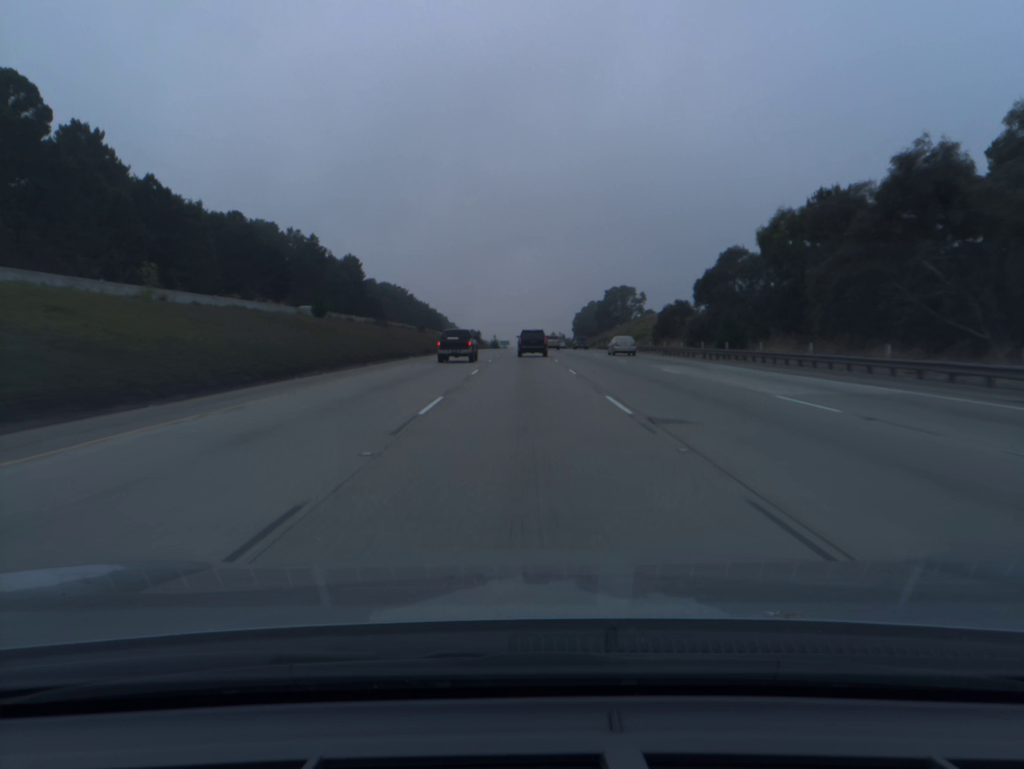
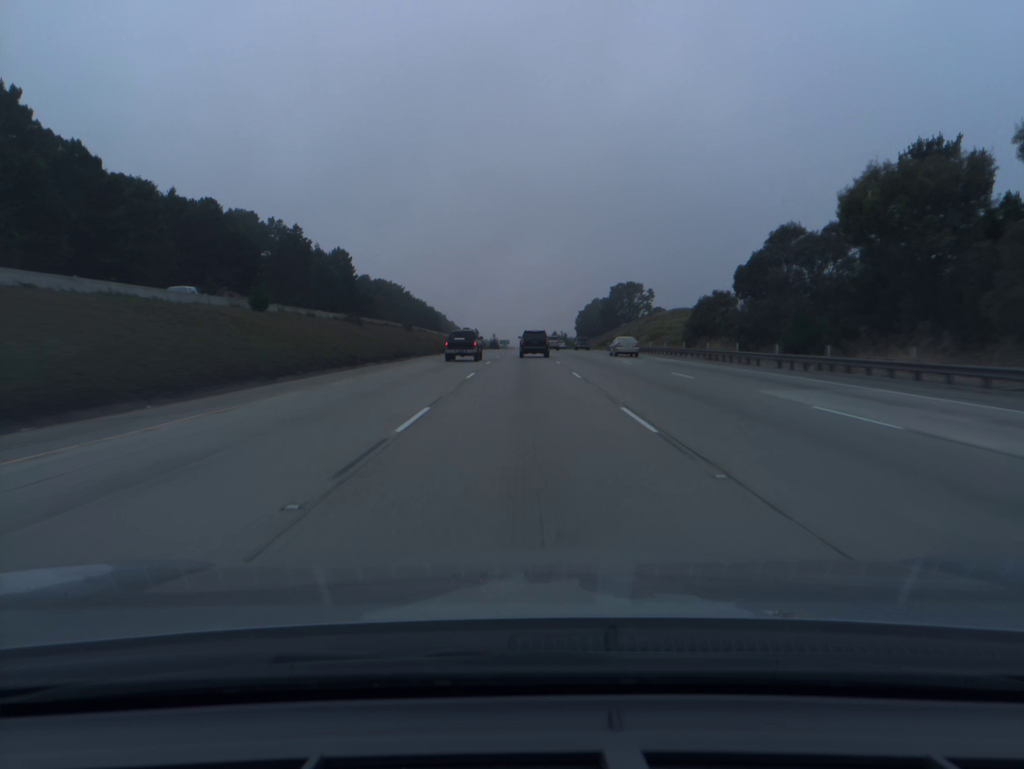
(0.0, +16.9) m; 0°
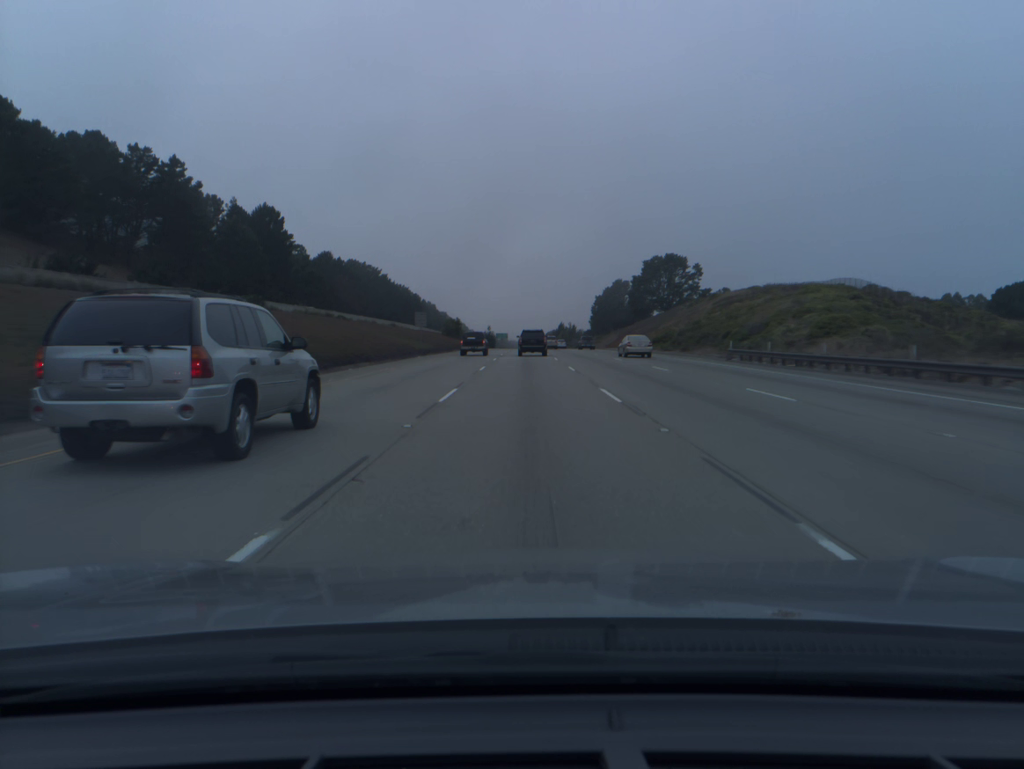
(-0.1, +68.1) m; 0°
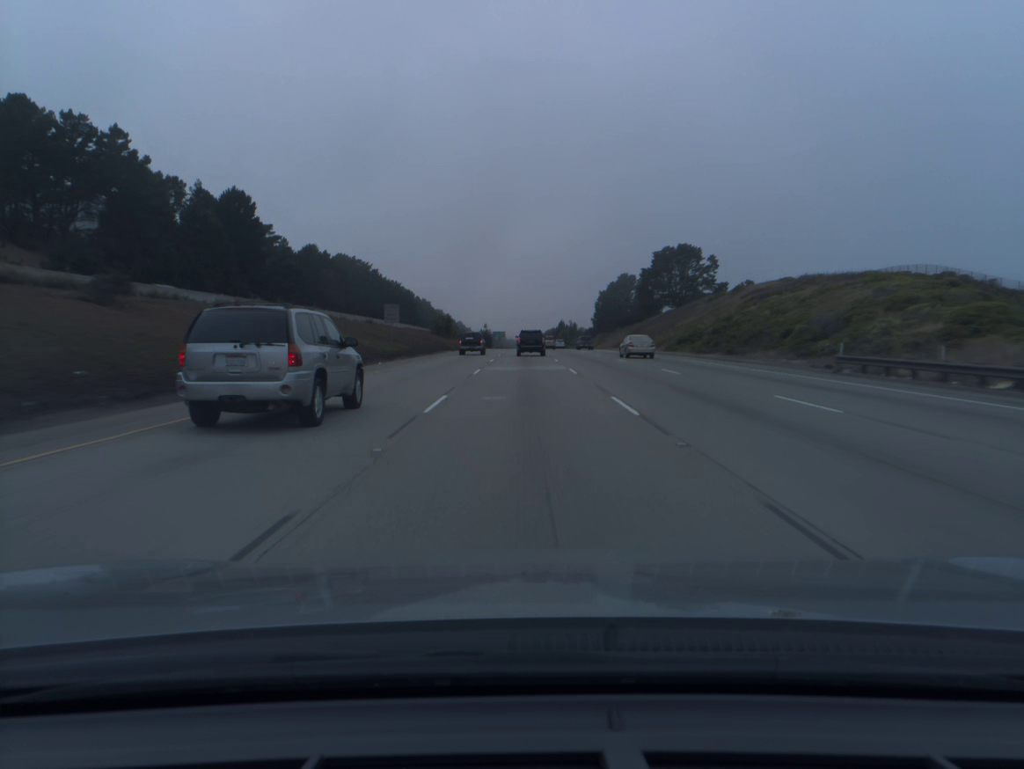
(0.0, +17.1) m; 0°
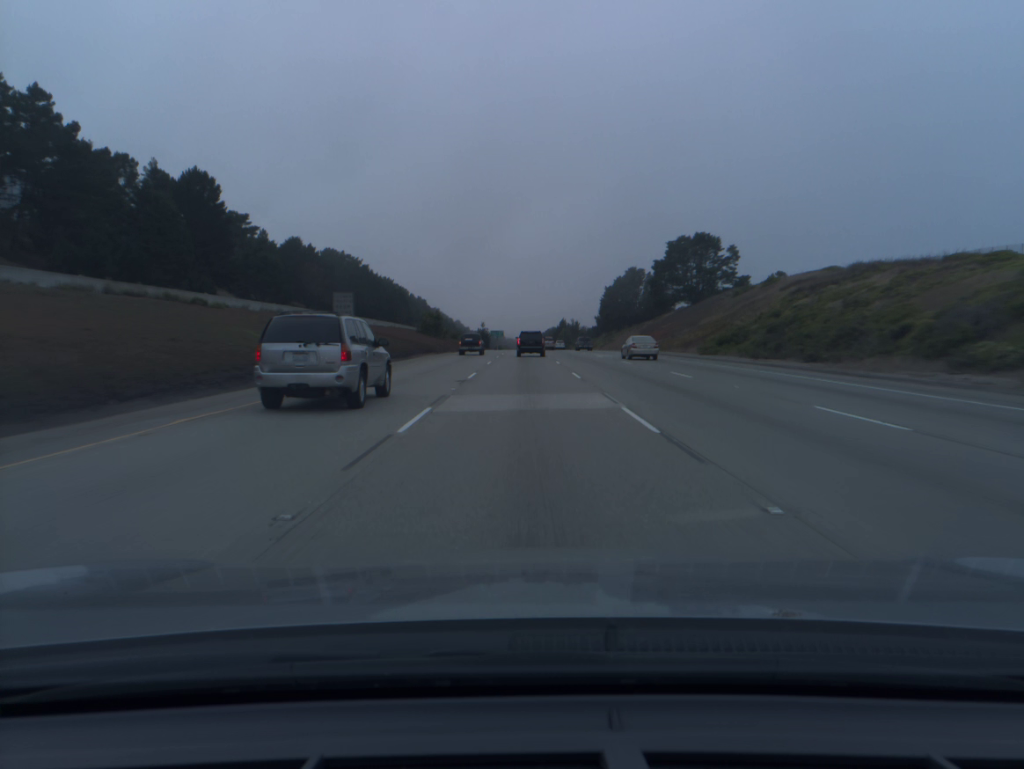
(0.0, +17.2) m; 0°
